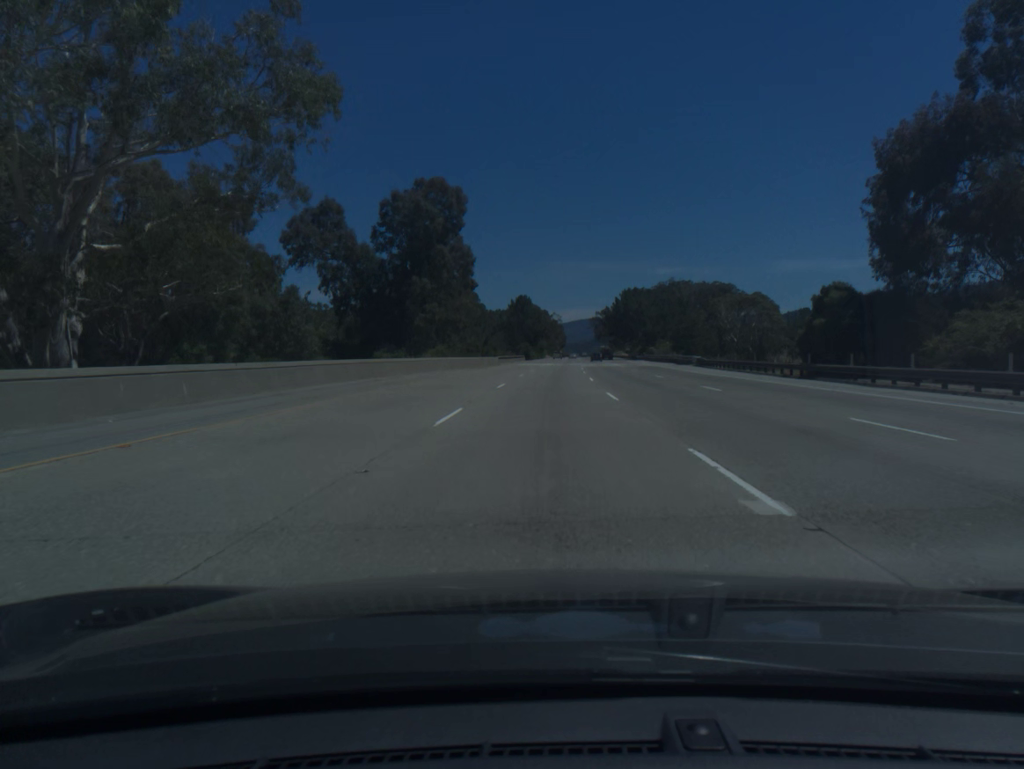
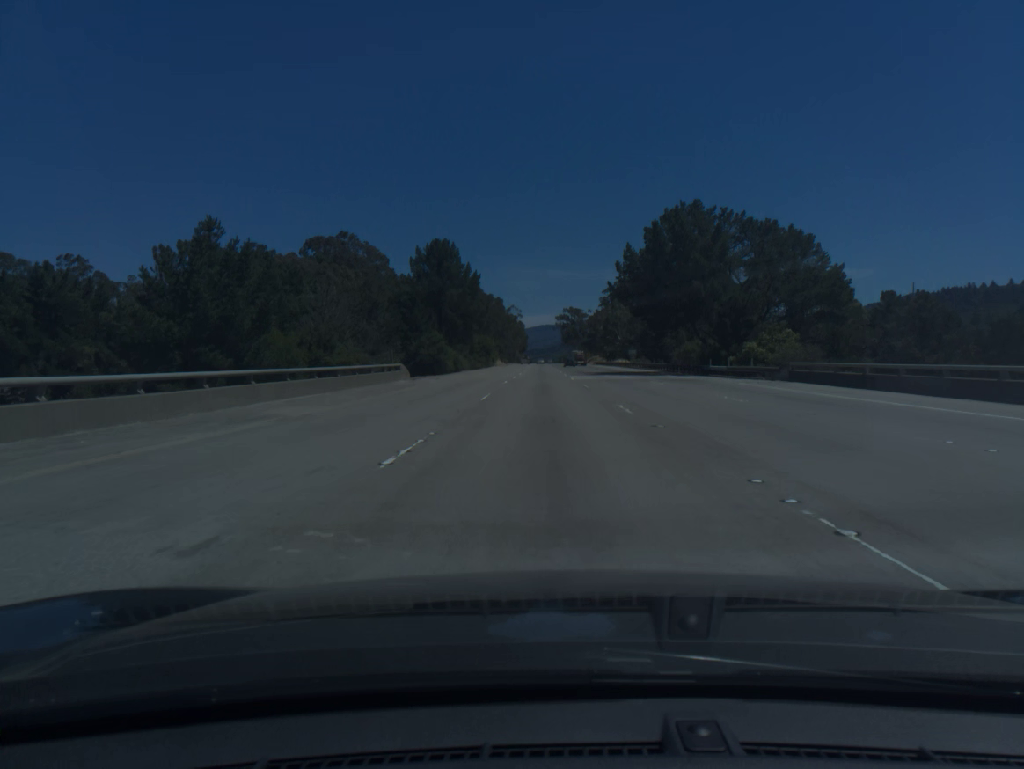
(+2.3, +91.7) m; +3°
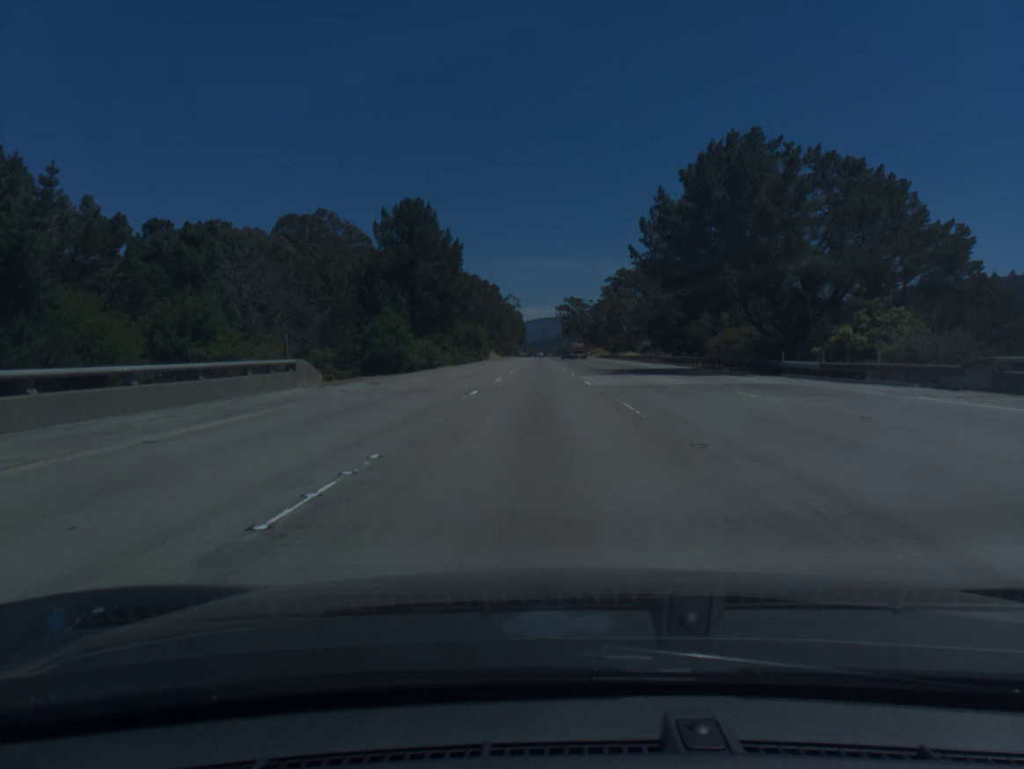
(0.0, +18.4) m; 0°
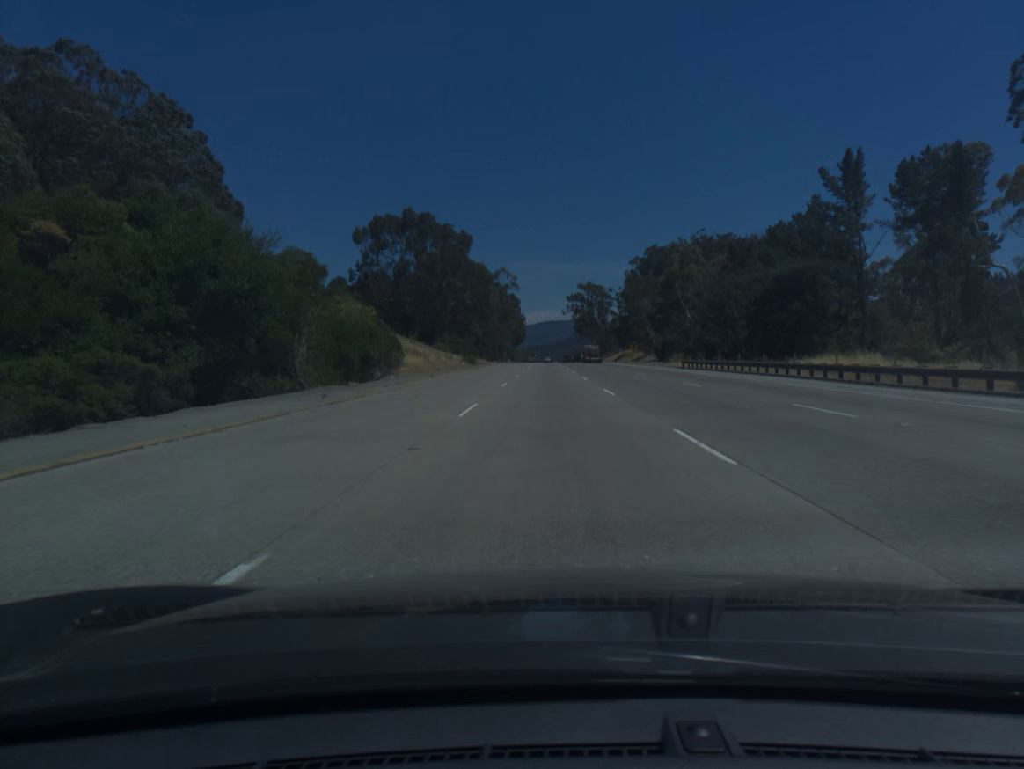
(-0.8, +91.8) m; 0°
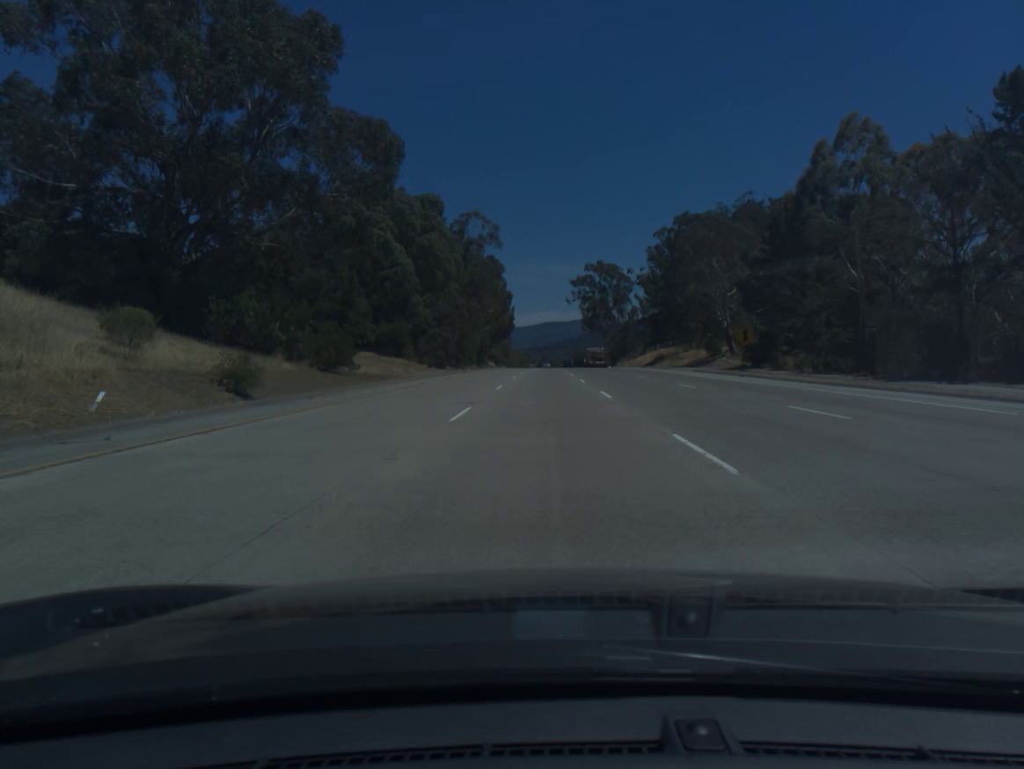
(+0.1, +73.3) m; 0°
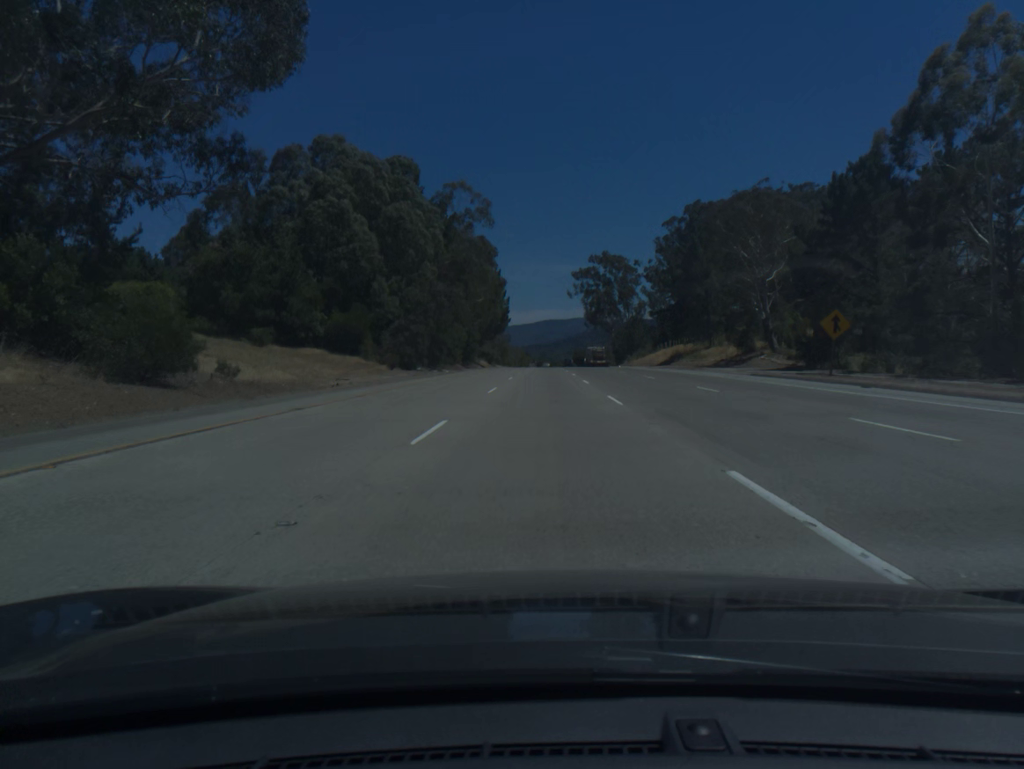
(0.0, +18.4) m; 0°
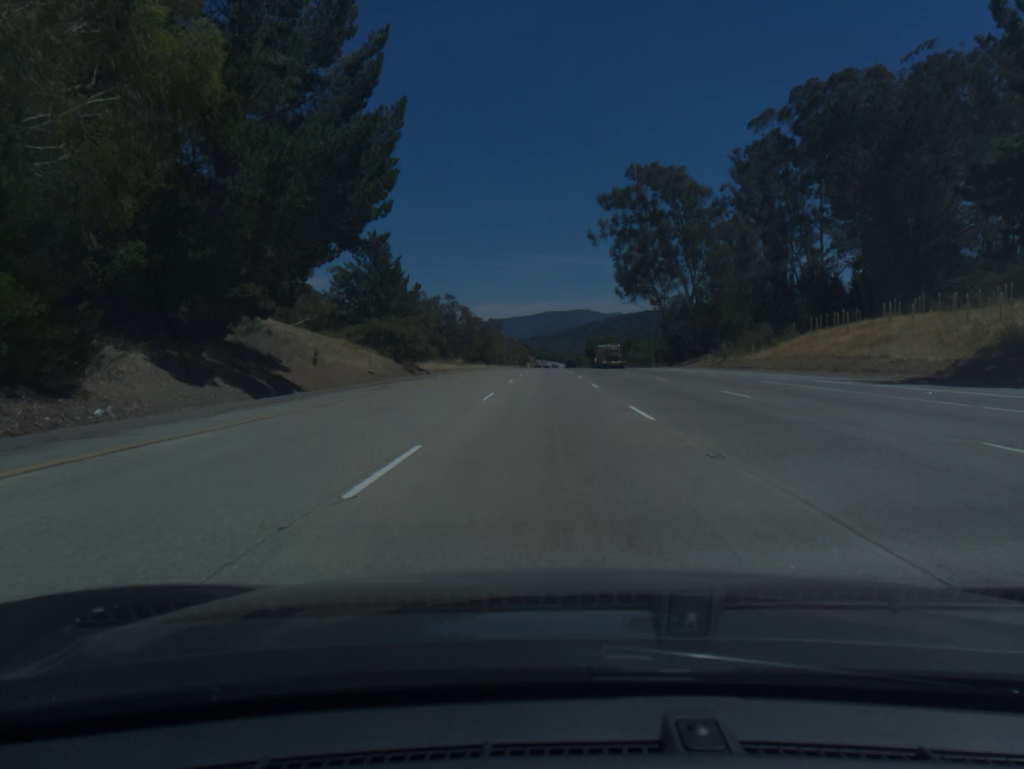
(-0.2, +92.0) m; 0°
